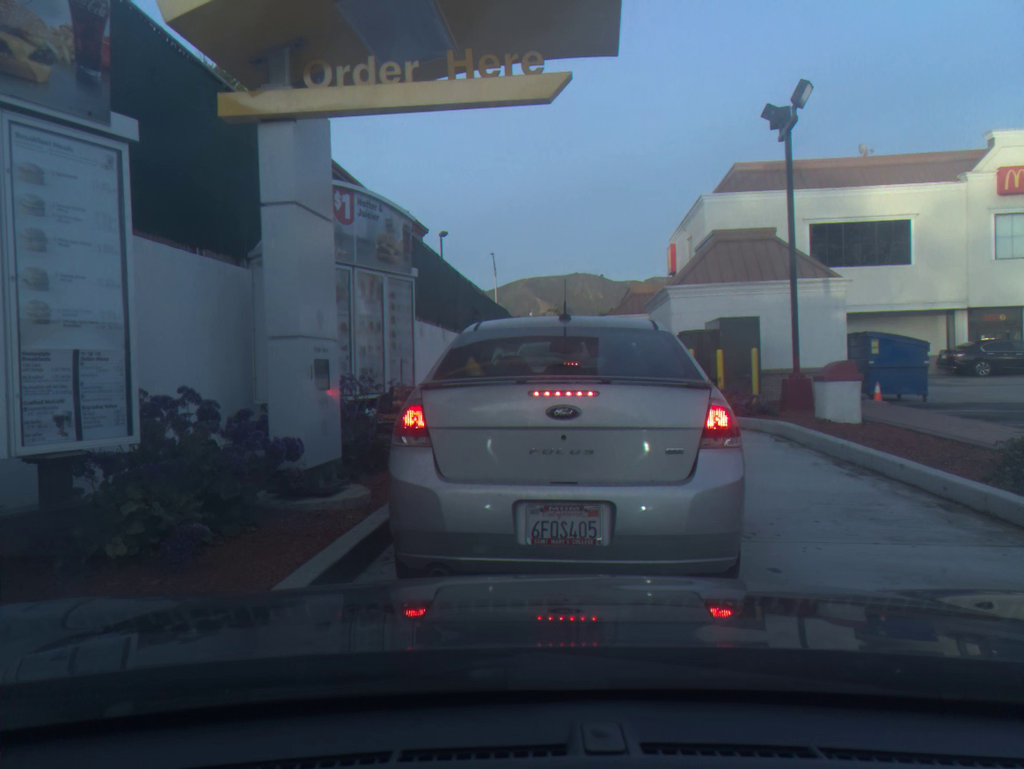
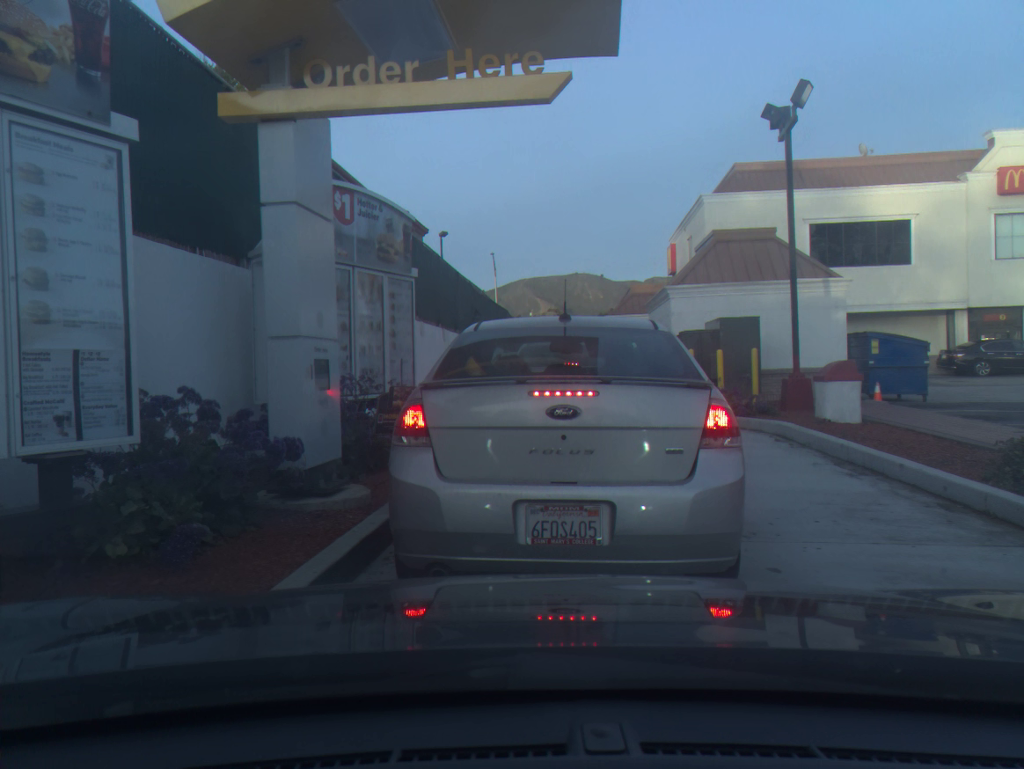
(0.0, 0.0) m; 0°
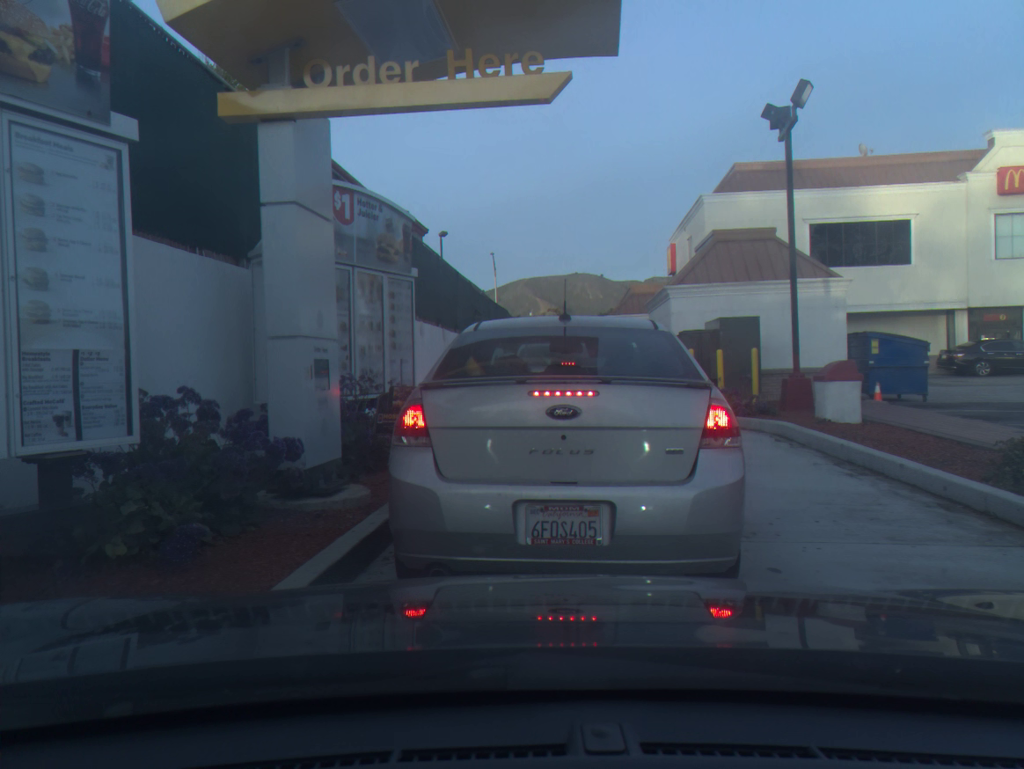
(0.0, 0.0) m; 0°
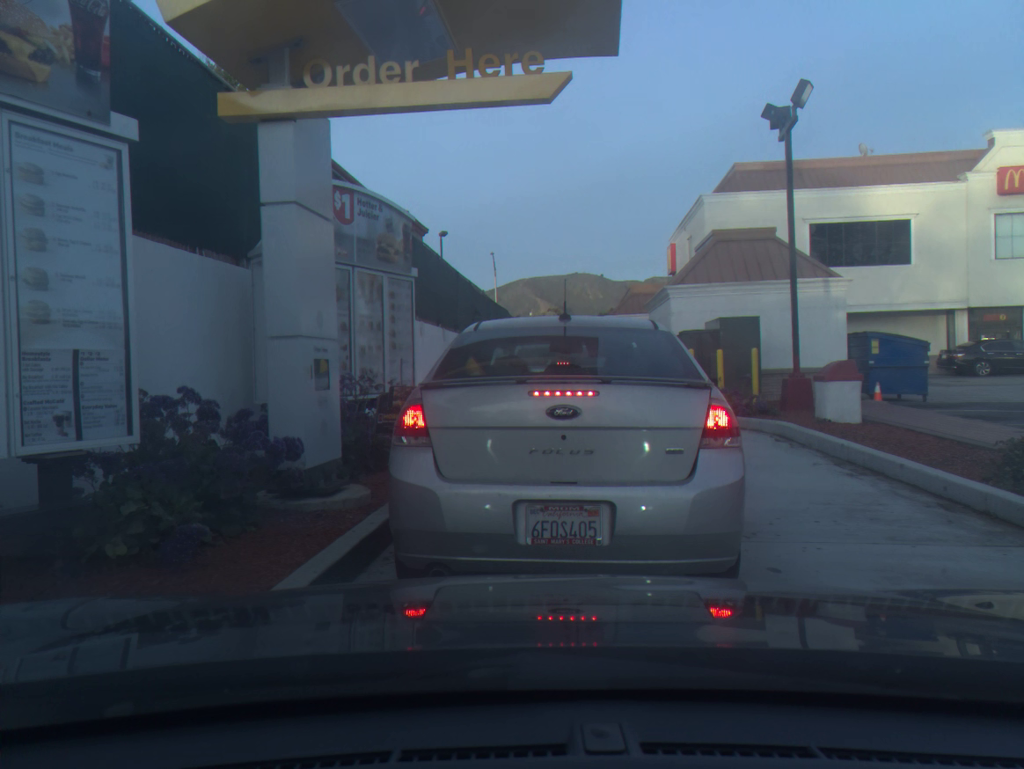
(0.0, 0.0) m; 0°
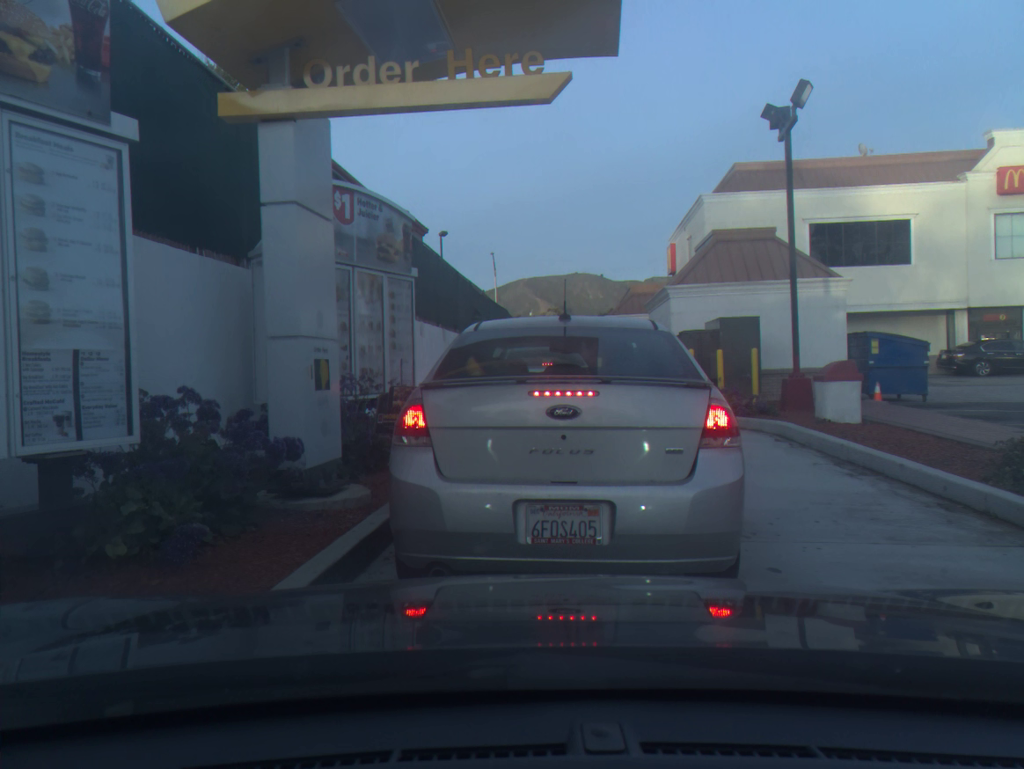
(0.0, 0.0) m; 0°
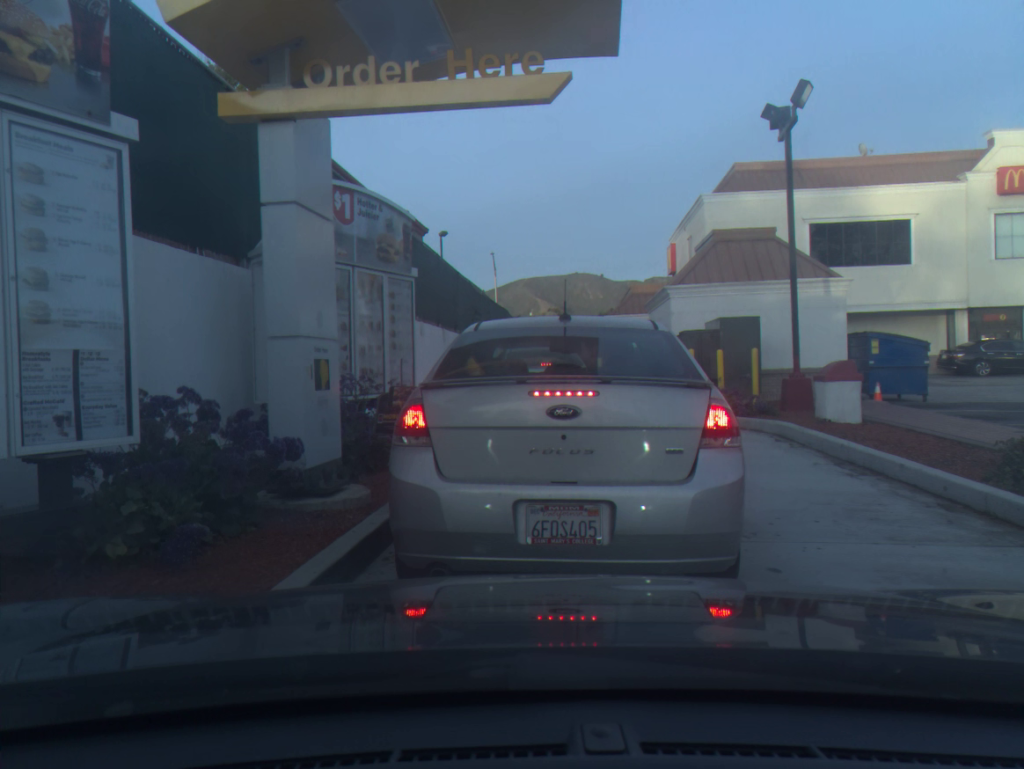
(0.0, 0.0) m; 0°
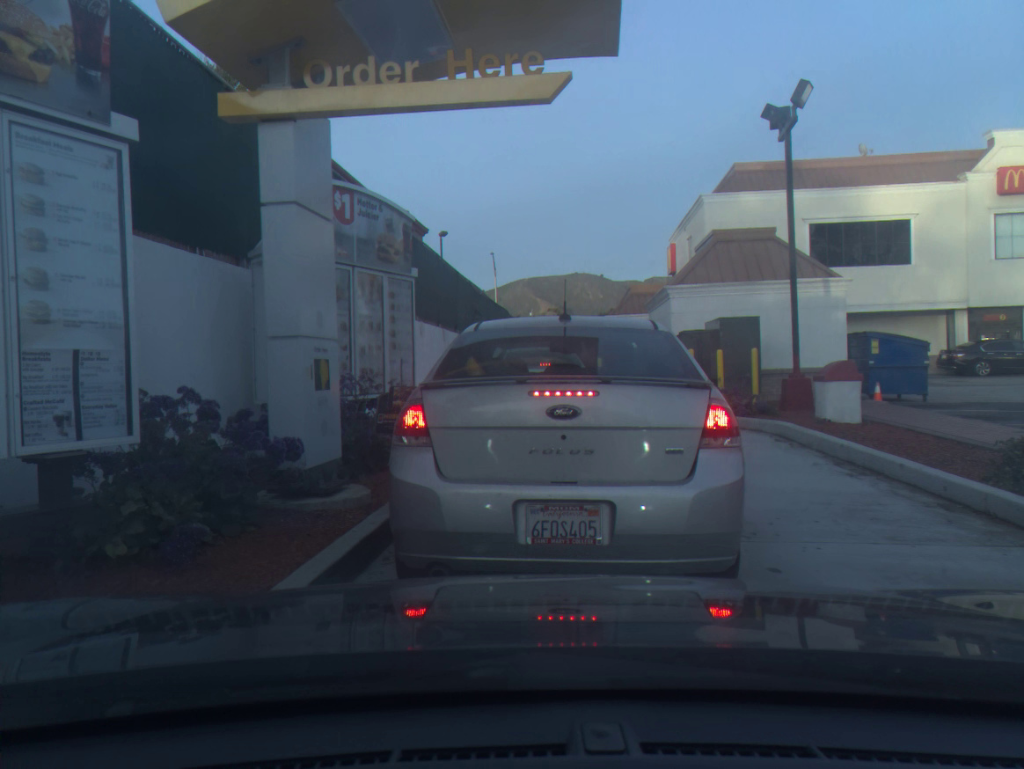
(0.0, 0.0) m; 0°
